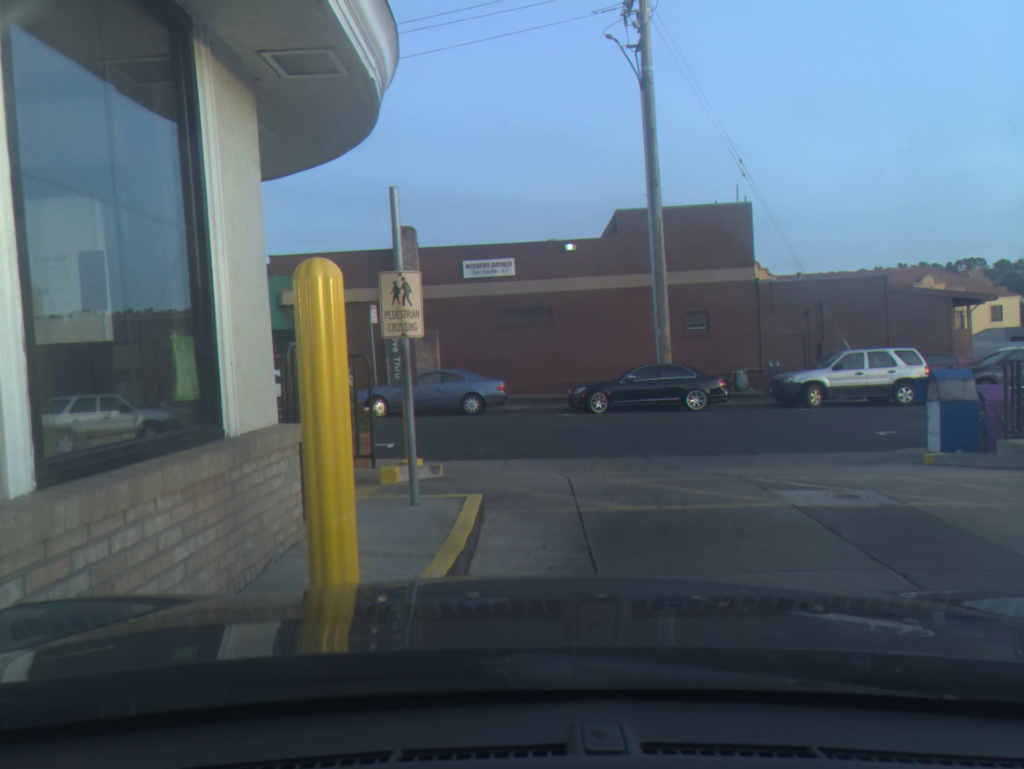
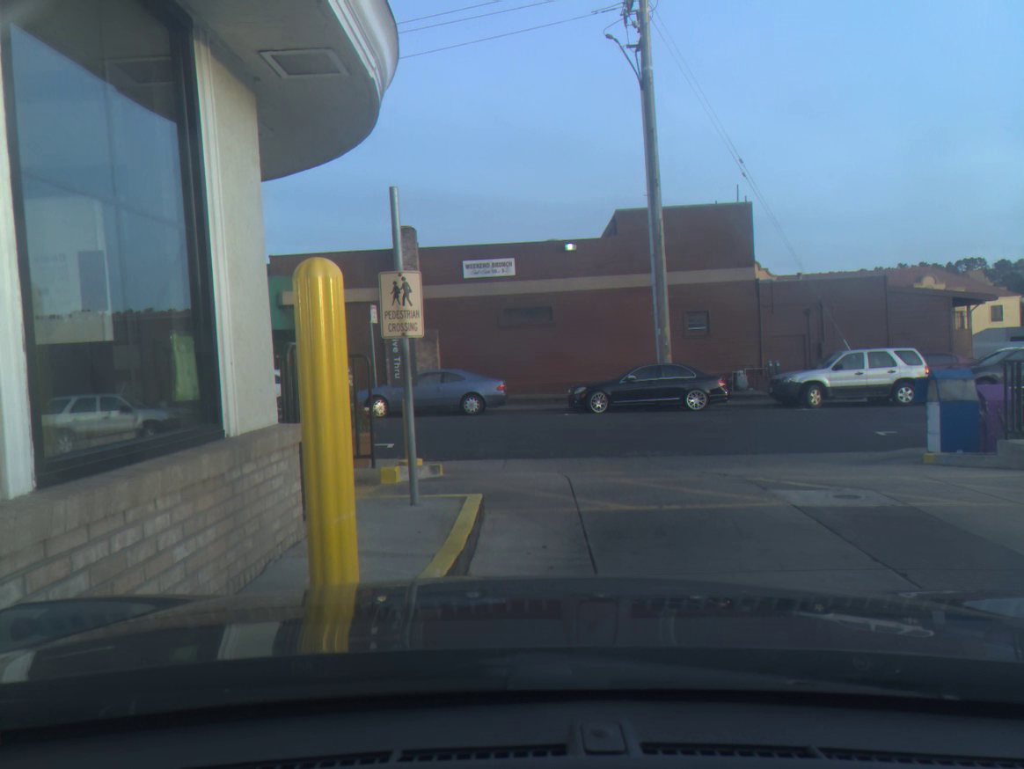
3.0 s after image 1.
(0.0, 0.0) m; 0°
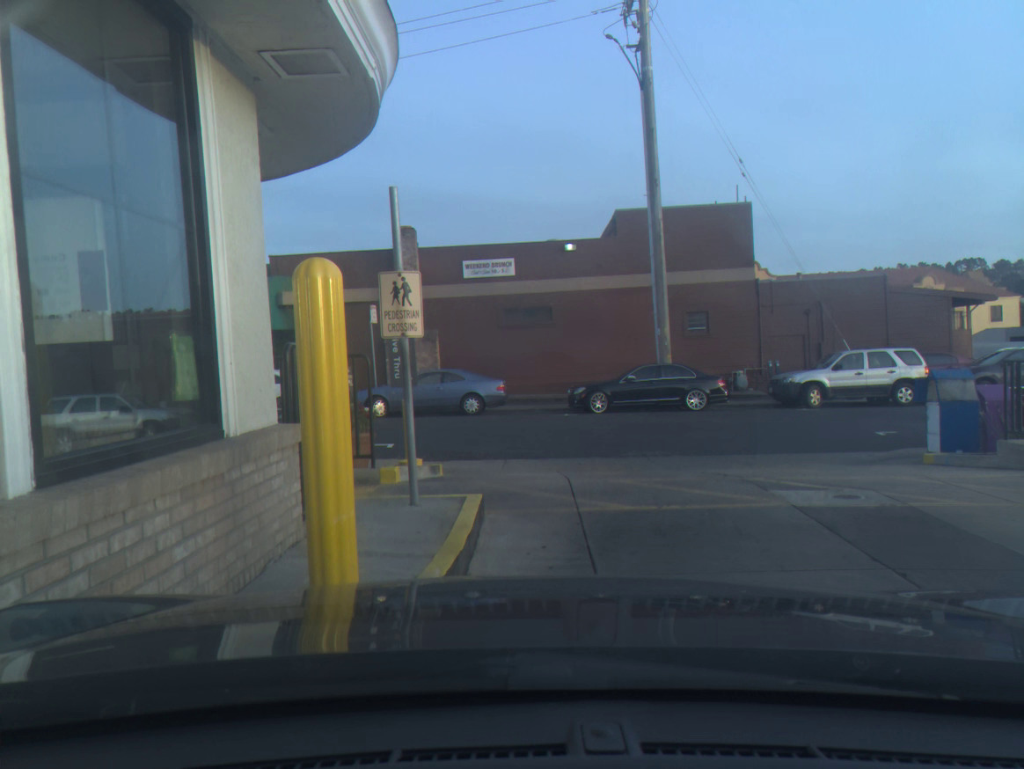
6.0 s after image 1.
(+0.1, -0.1) m; +1°
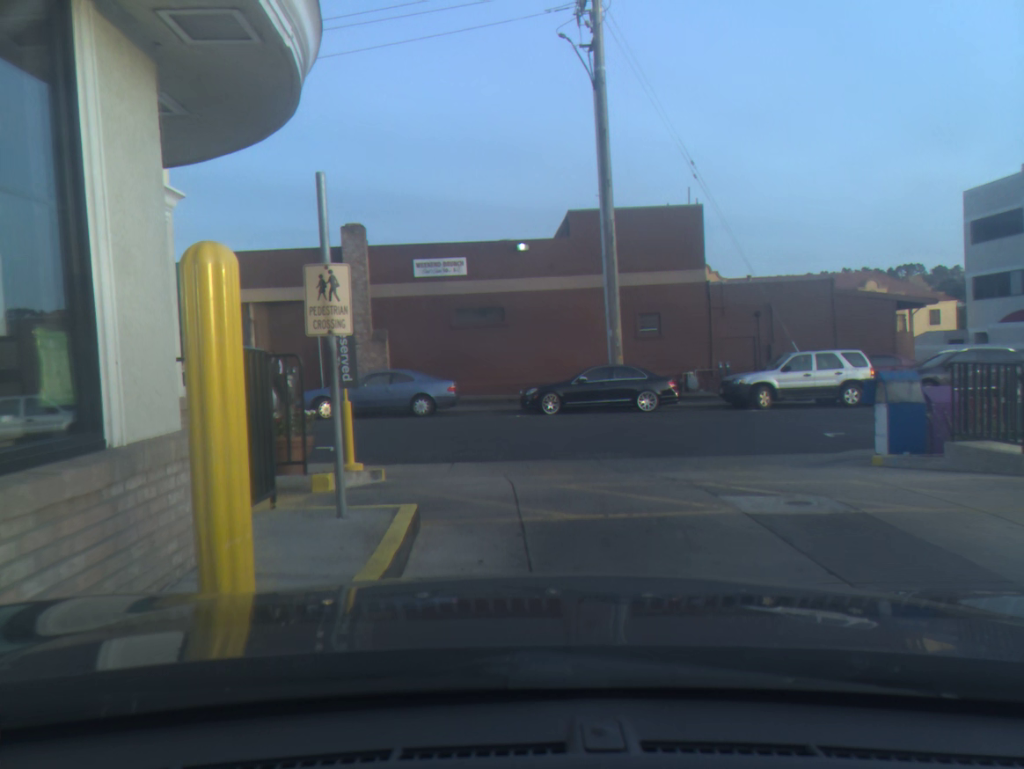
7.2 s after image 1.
(+0.1, +0.3) m; +4°
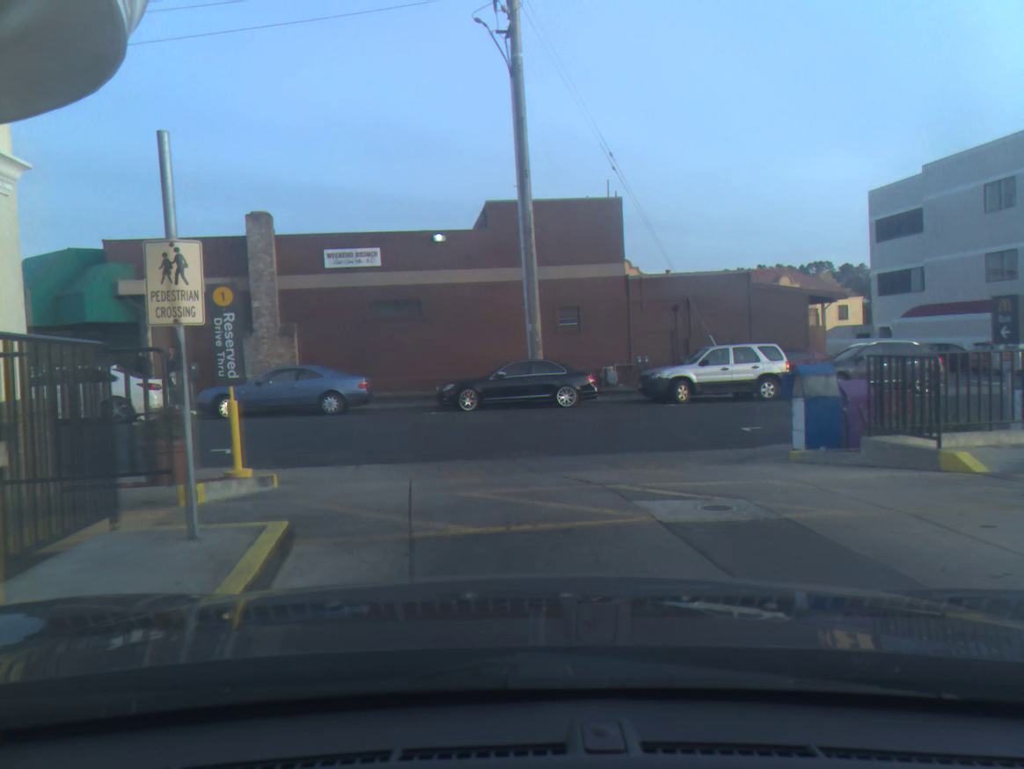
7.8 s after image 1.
(+0.2, +0.6) m; +6°
